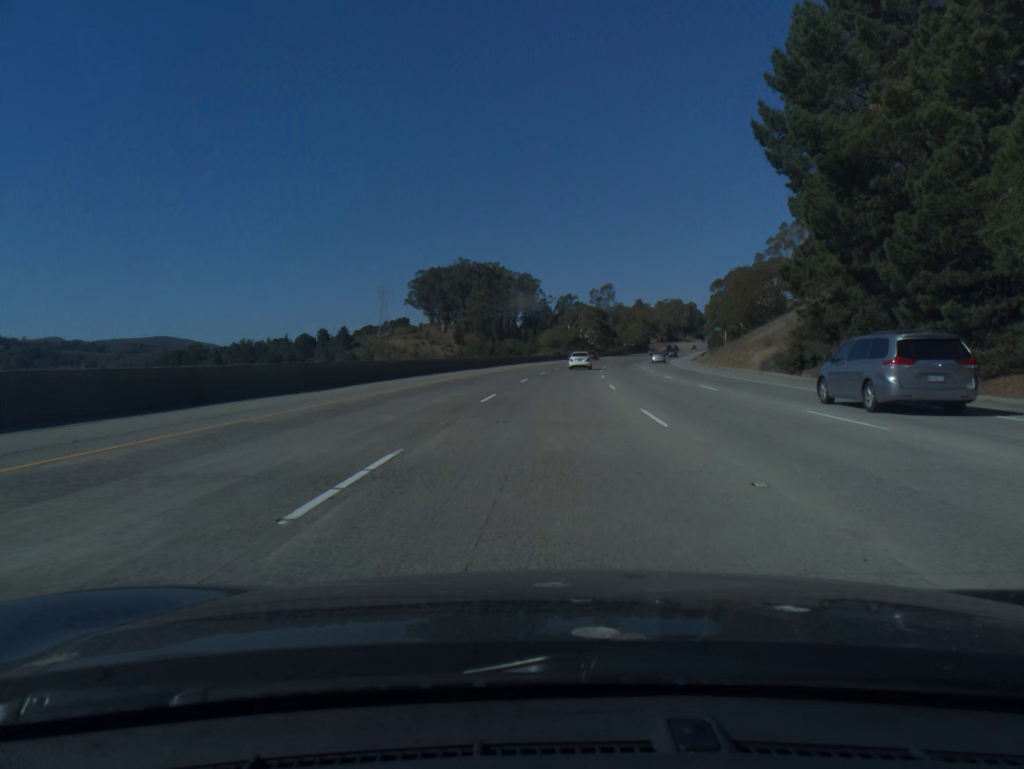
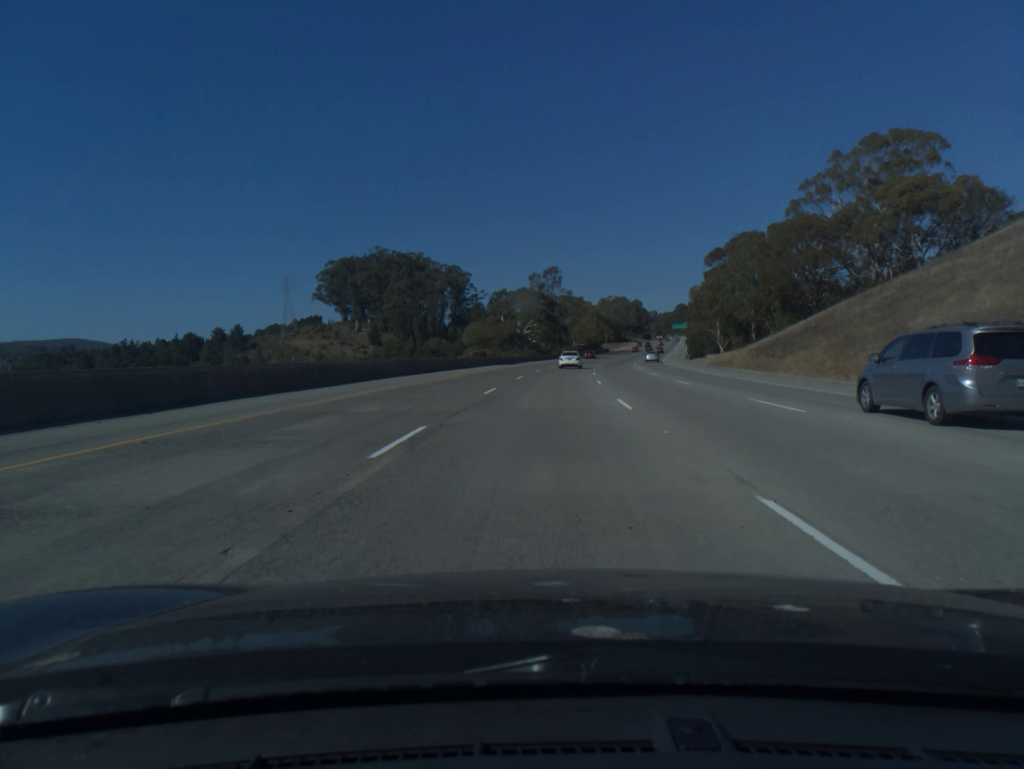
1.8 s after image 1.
(+2.3, +54.8) m; +5°
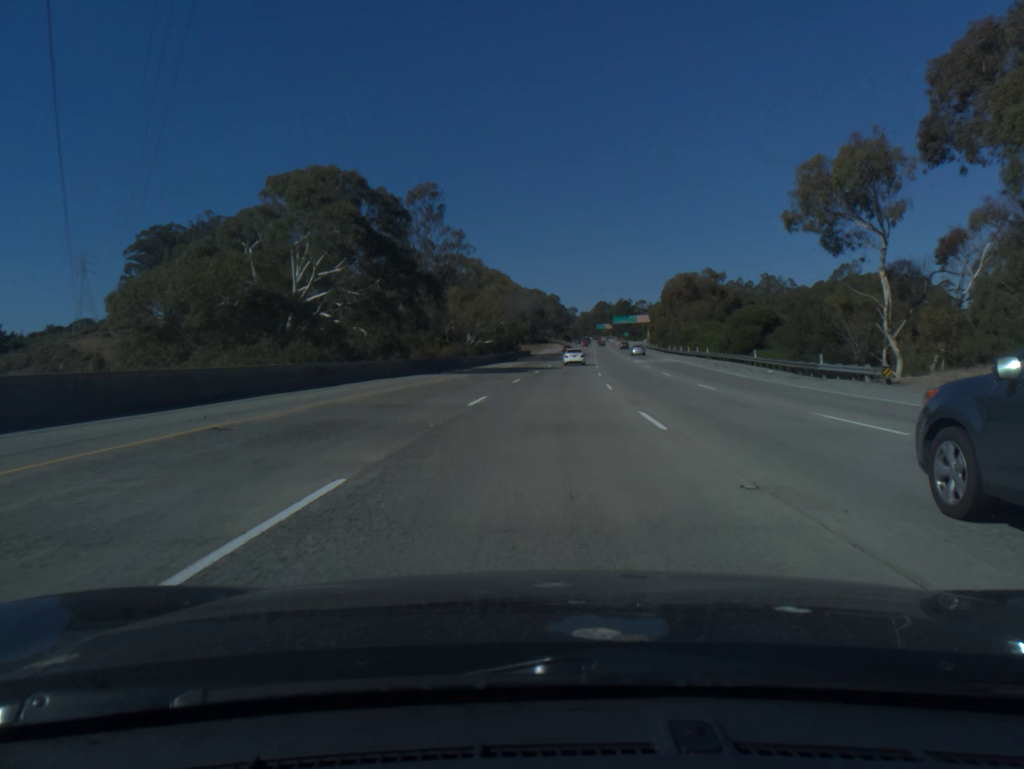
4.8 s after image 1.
(+5.2, +92.5) m; +7°
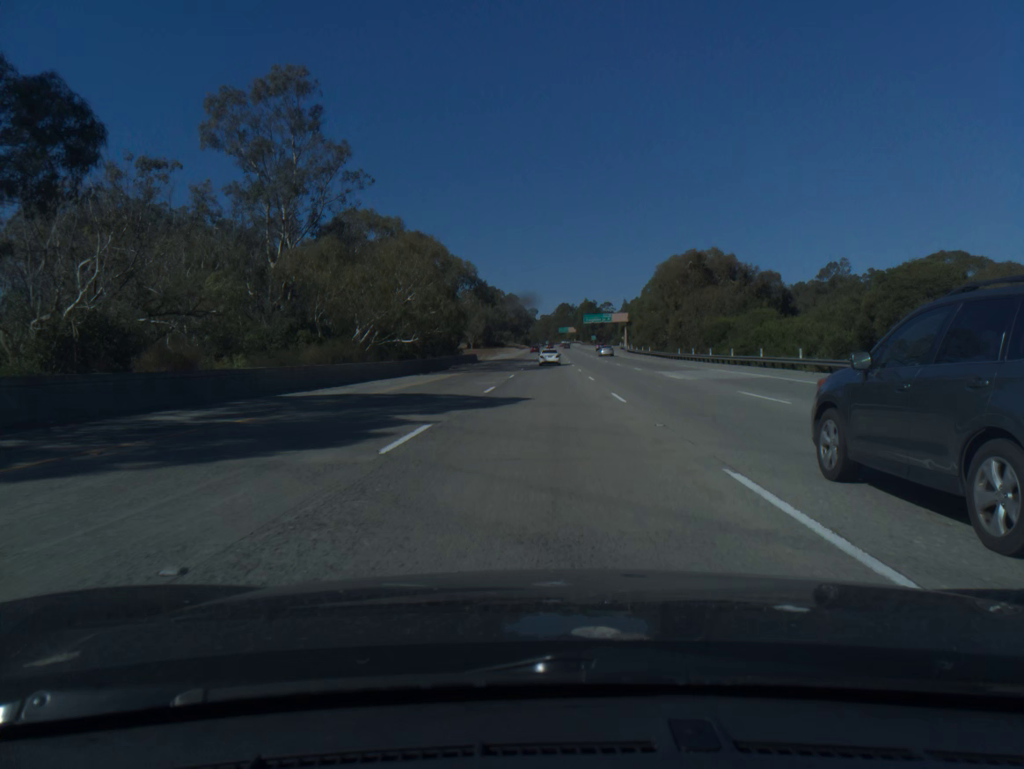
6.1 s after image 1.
(+1.0, +38.0) m; +3°
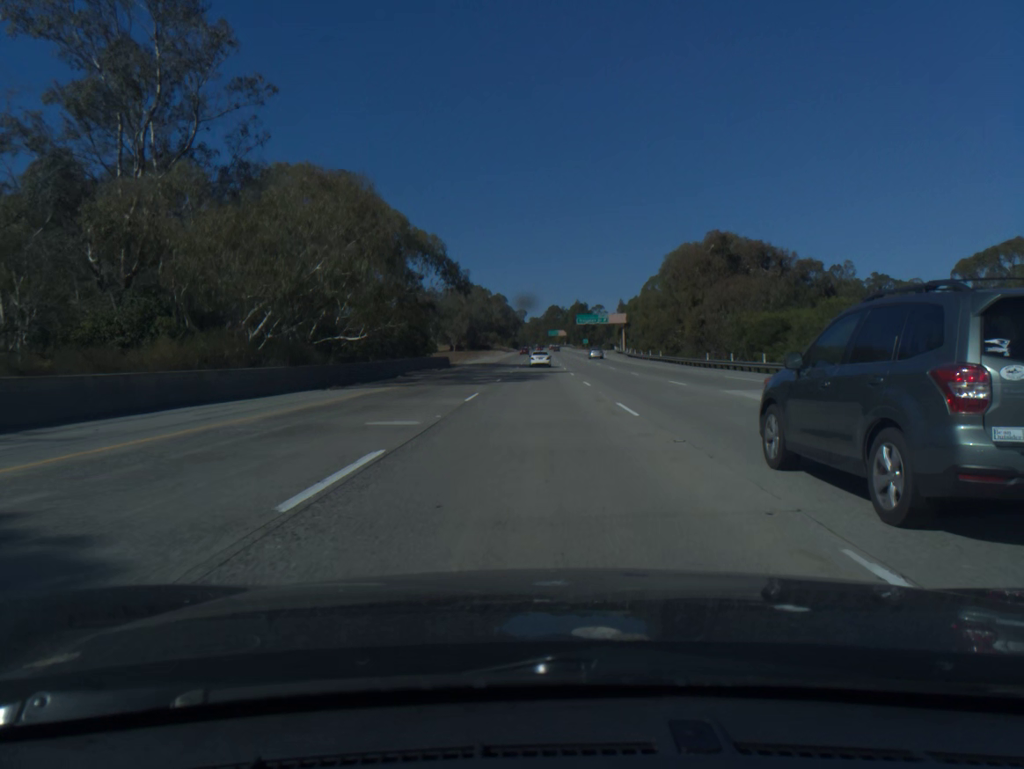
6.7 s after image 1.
(+0.1, +18.2) m; +1°
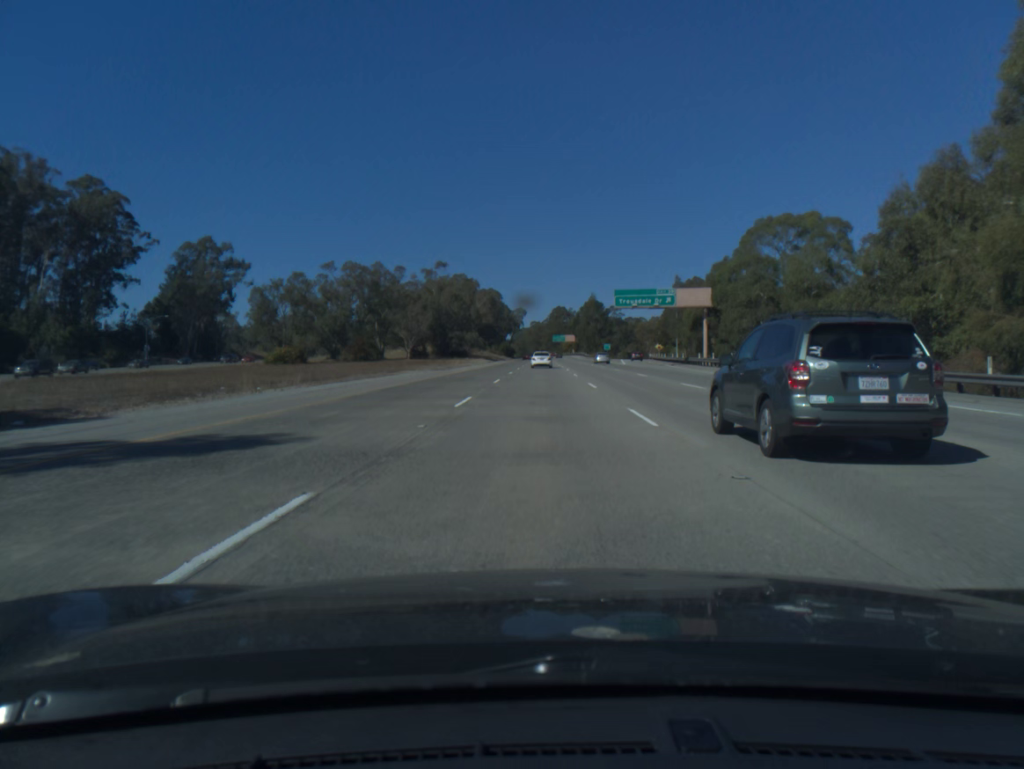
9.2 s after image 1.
(+0.1, +75.9) m; 0°
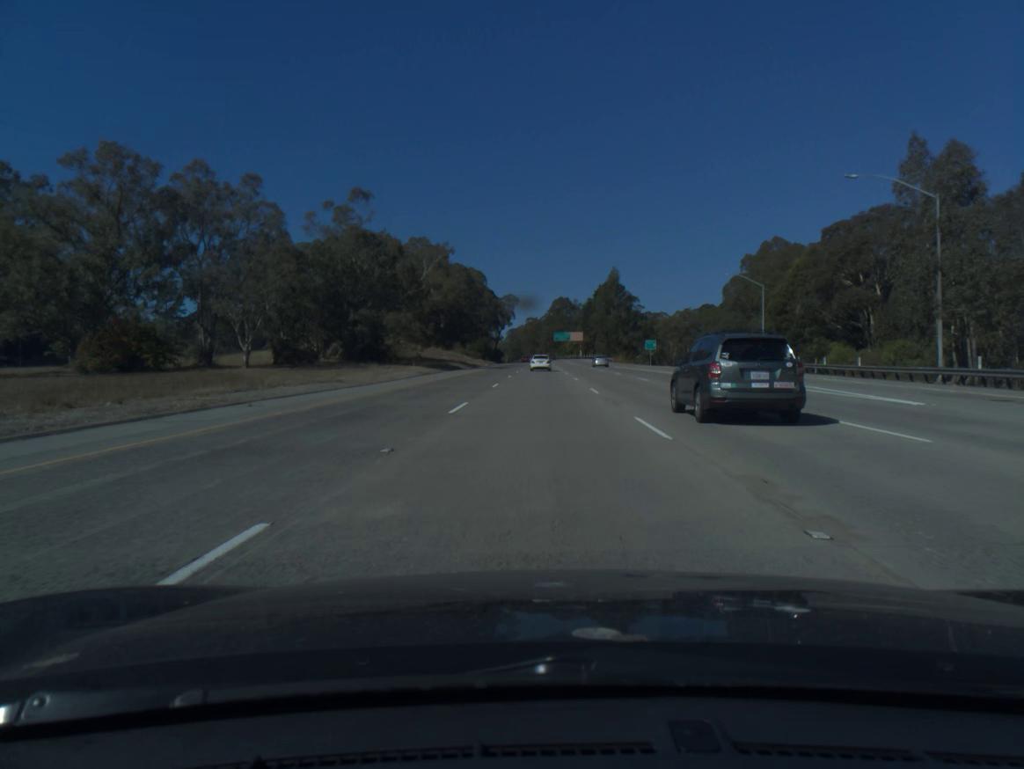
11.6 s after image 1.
(+0.2, +74.3) m; 0°
